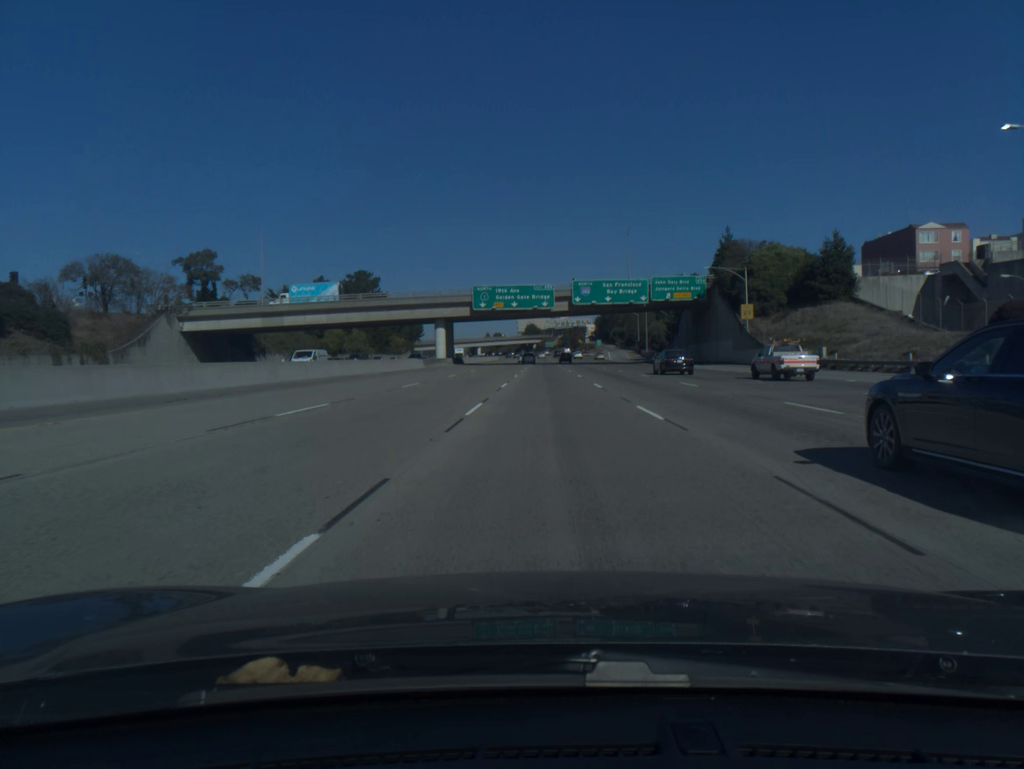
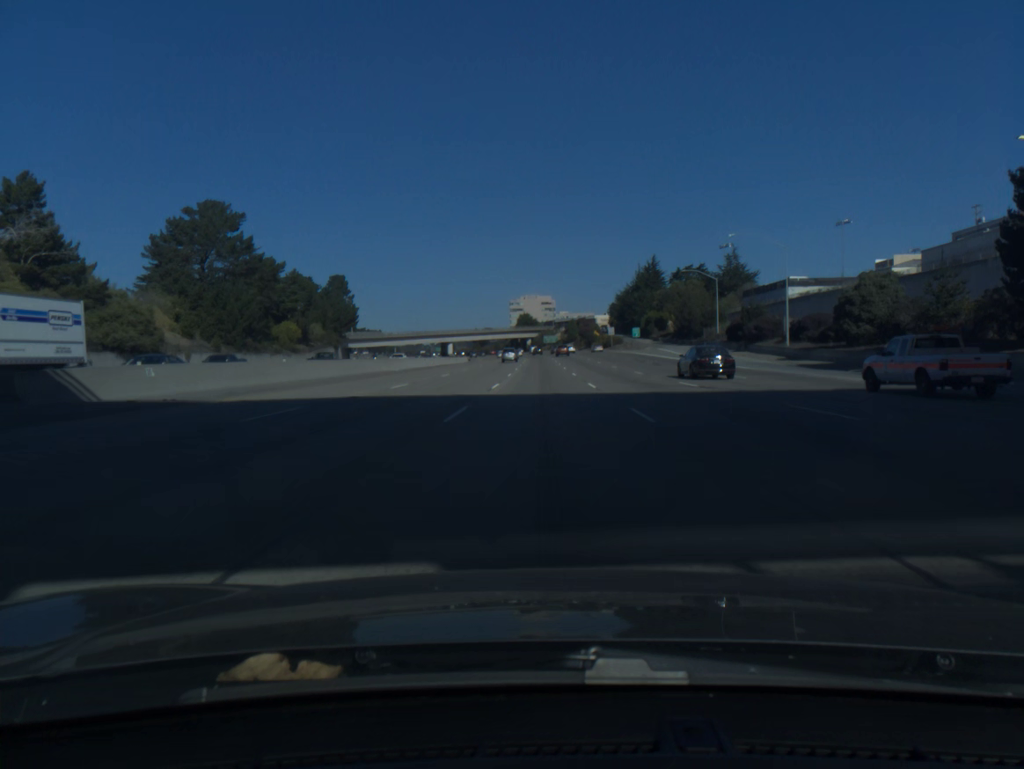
(+0.1, +100.9) m; 0°
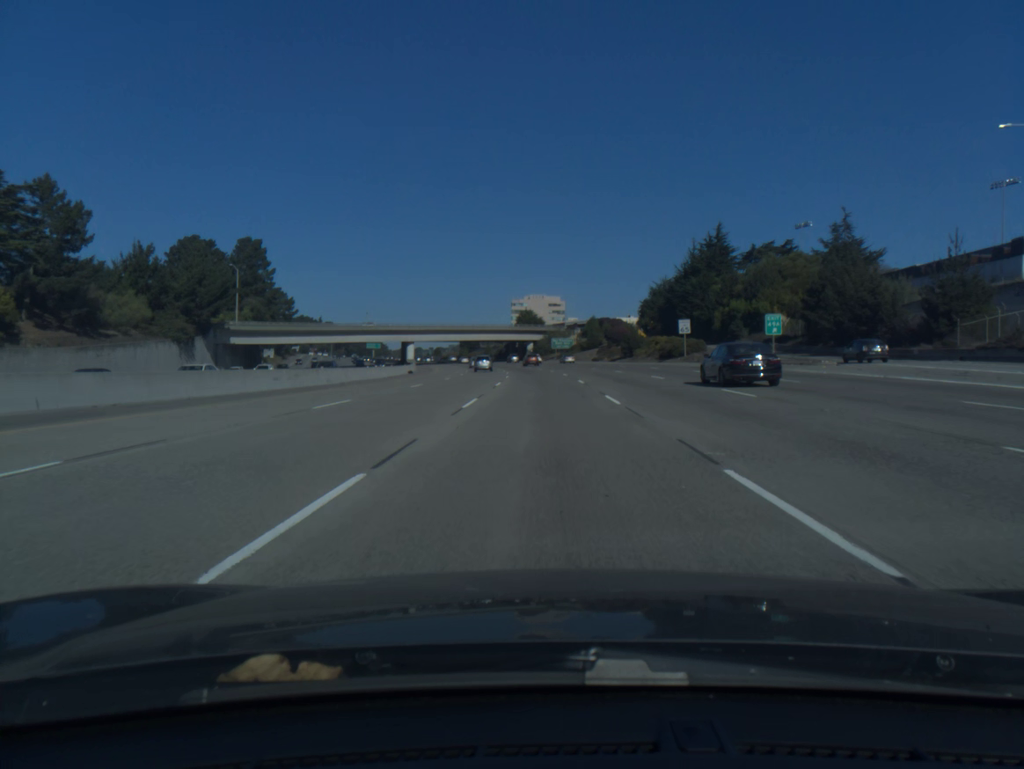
(-0.3, +80.8) m; 0°
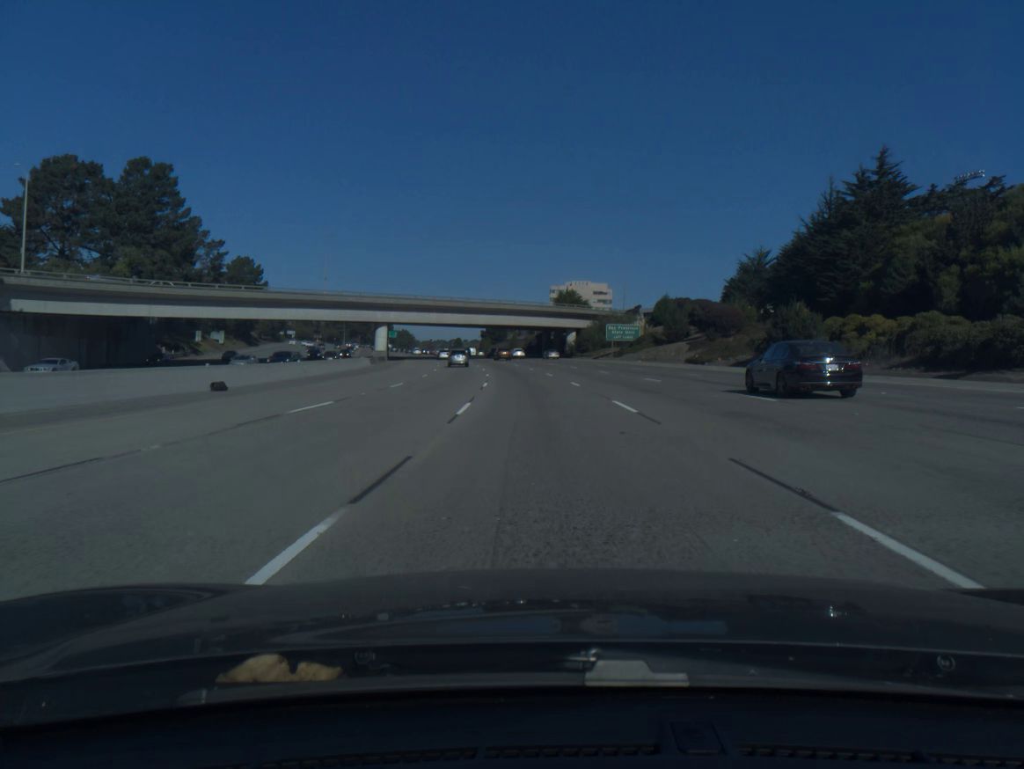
(-0.9, +59.4) m; -3°
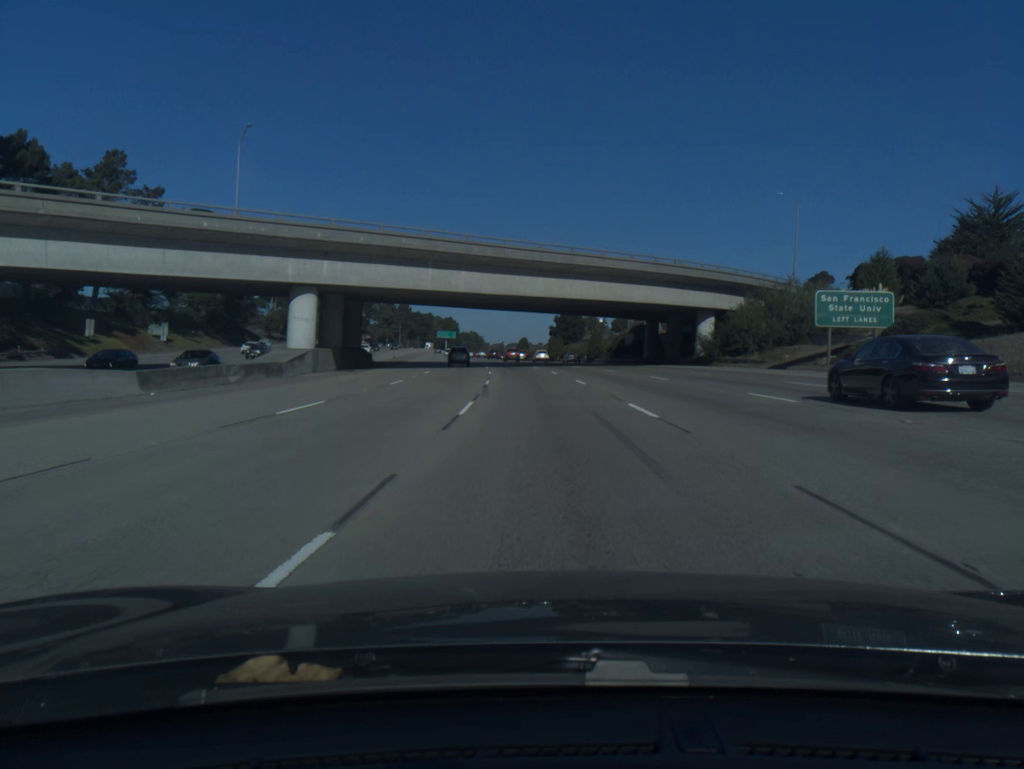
(-2.7, +58.3) m; -5°
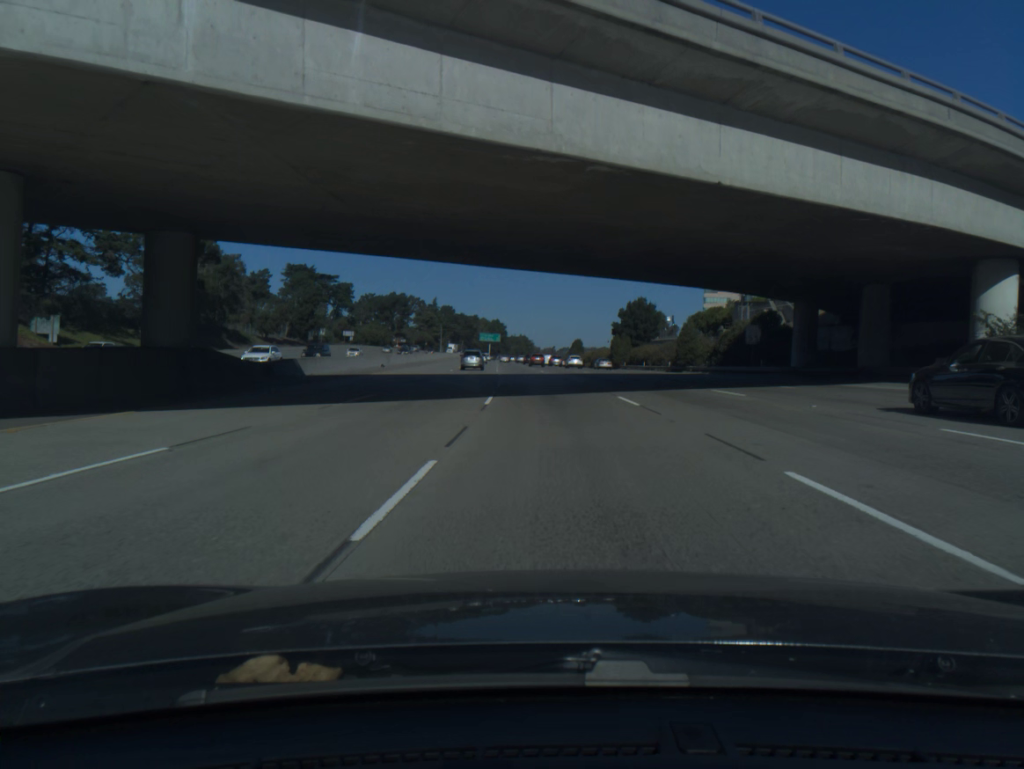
(-1.3, +38.4) m; -4°
